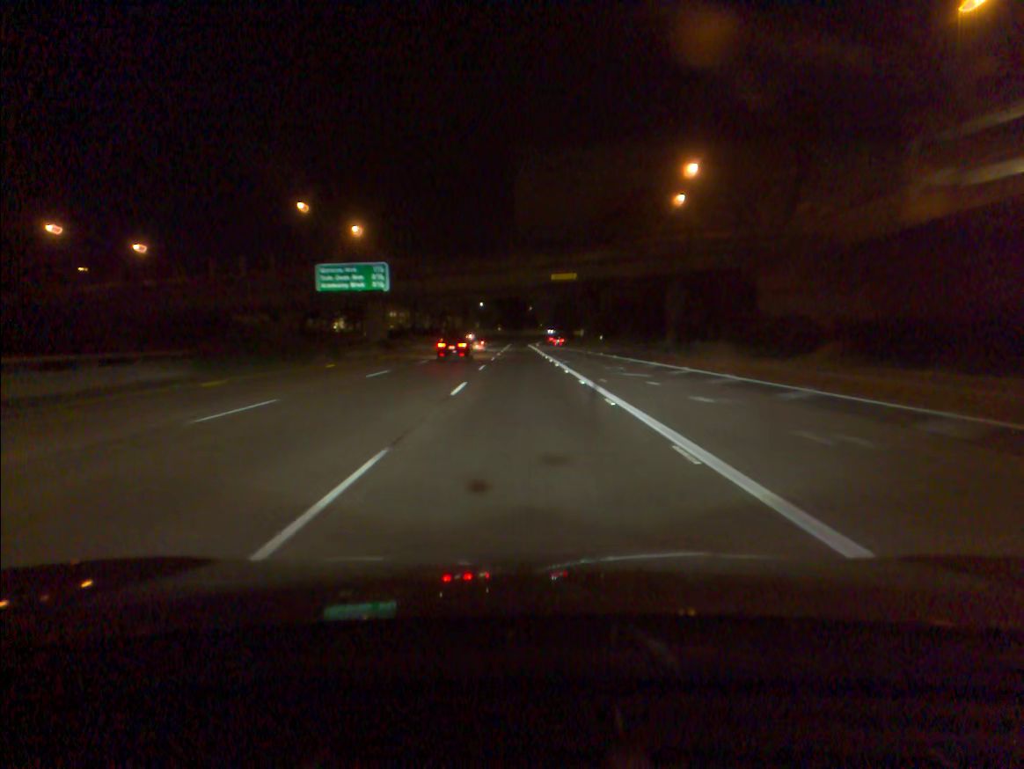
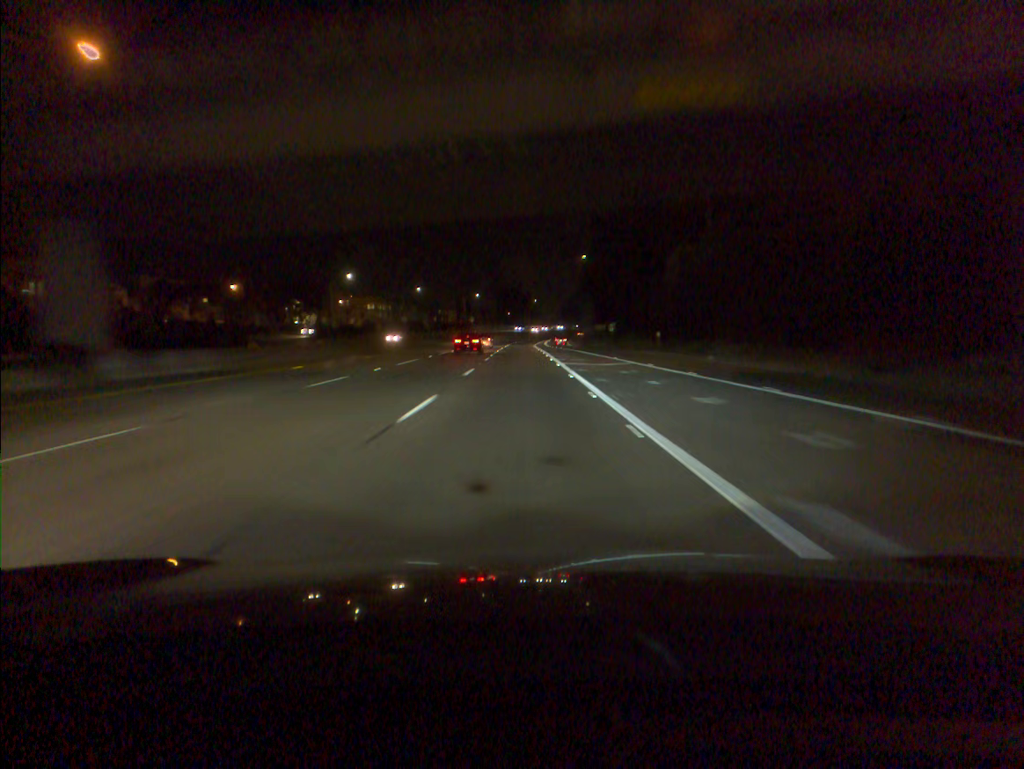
(0.0, +49.1) m; 0°
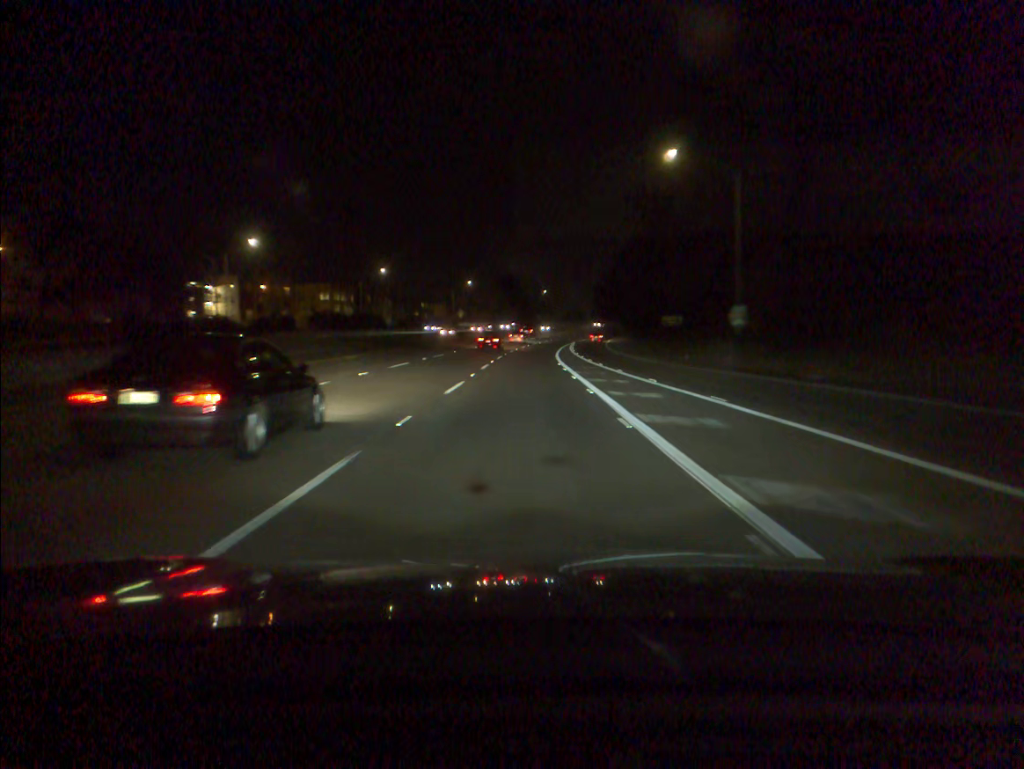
(-0.2, +65.6) m; 0°
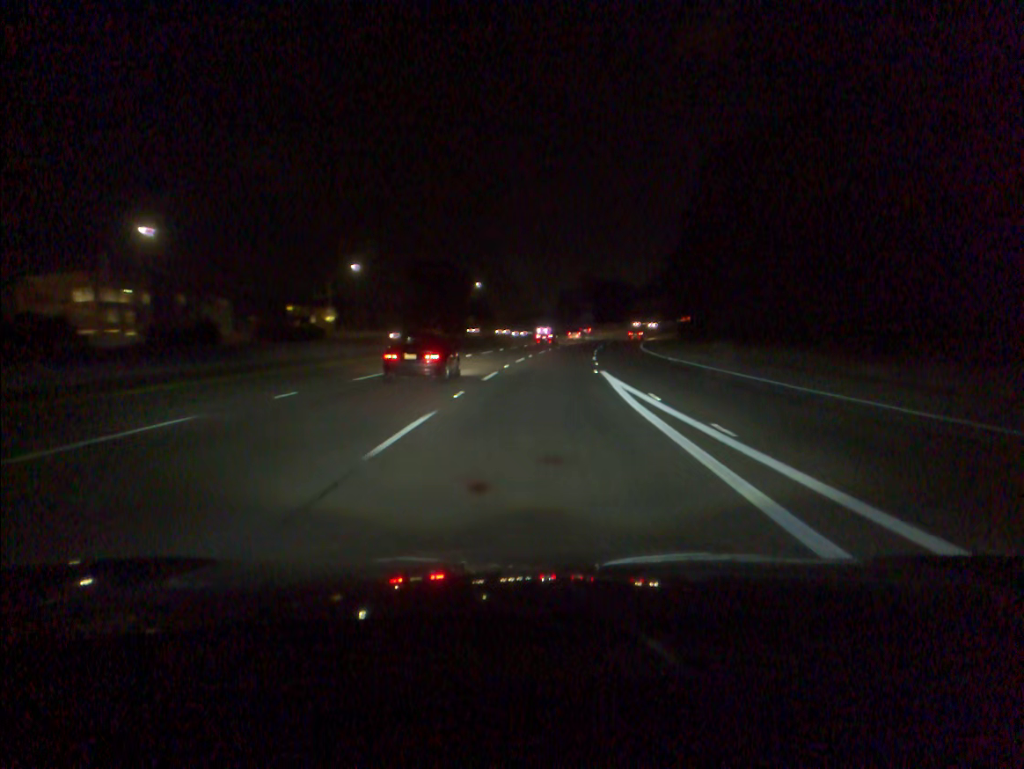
(+2.0, +82.0) m; +5°
